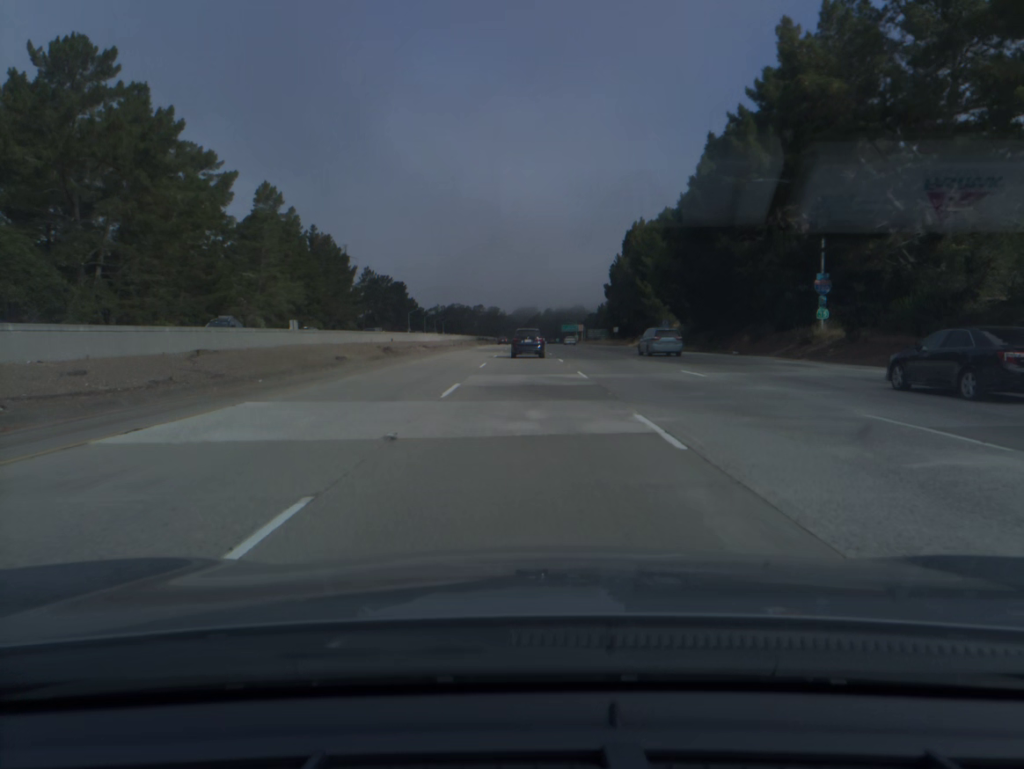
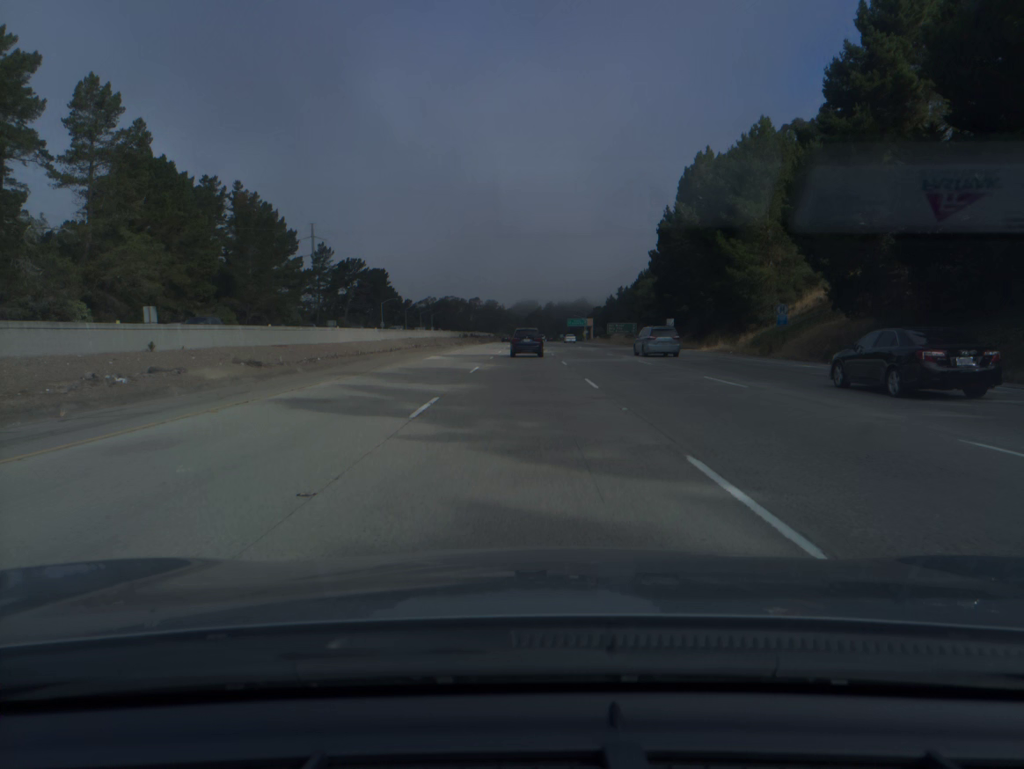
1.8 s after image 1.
(0.0, +48.2) m; 0°
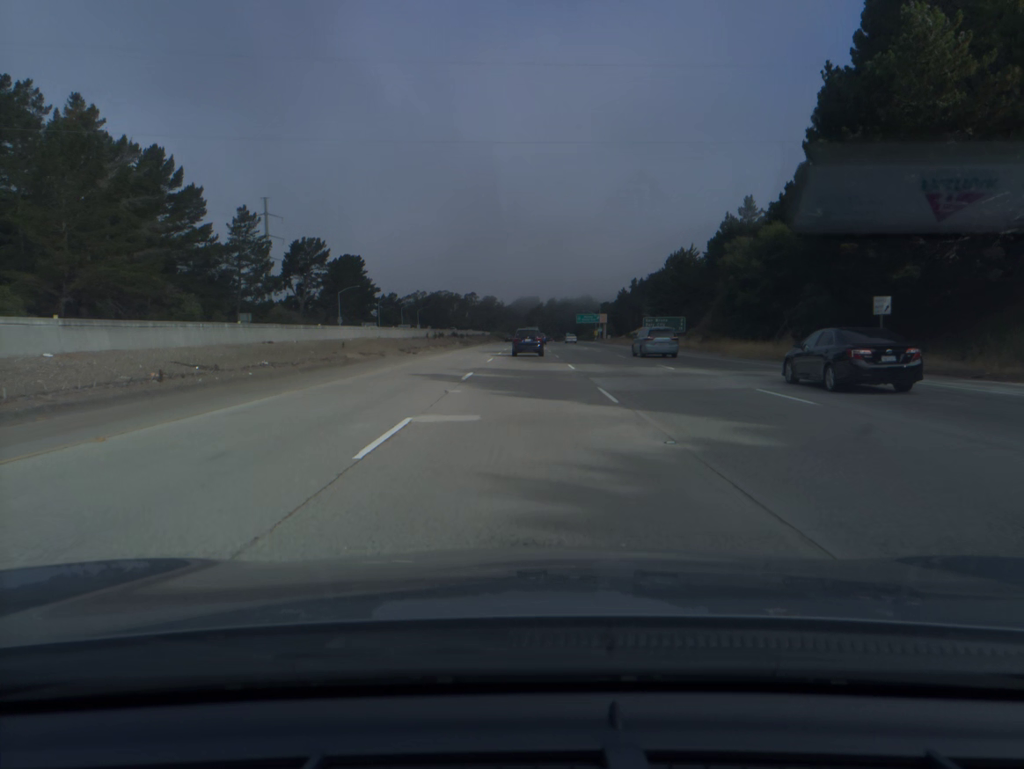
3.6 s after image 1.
(0.0, +47.8) m; 0°
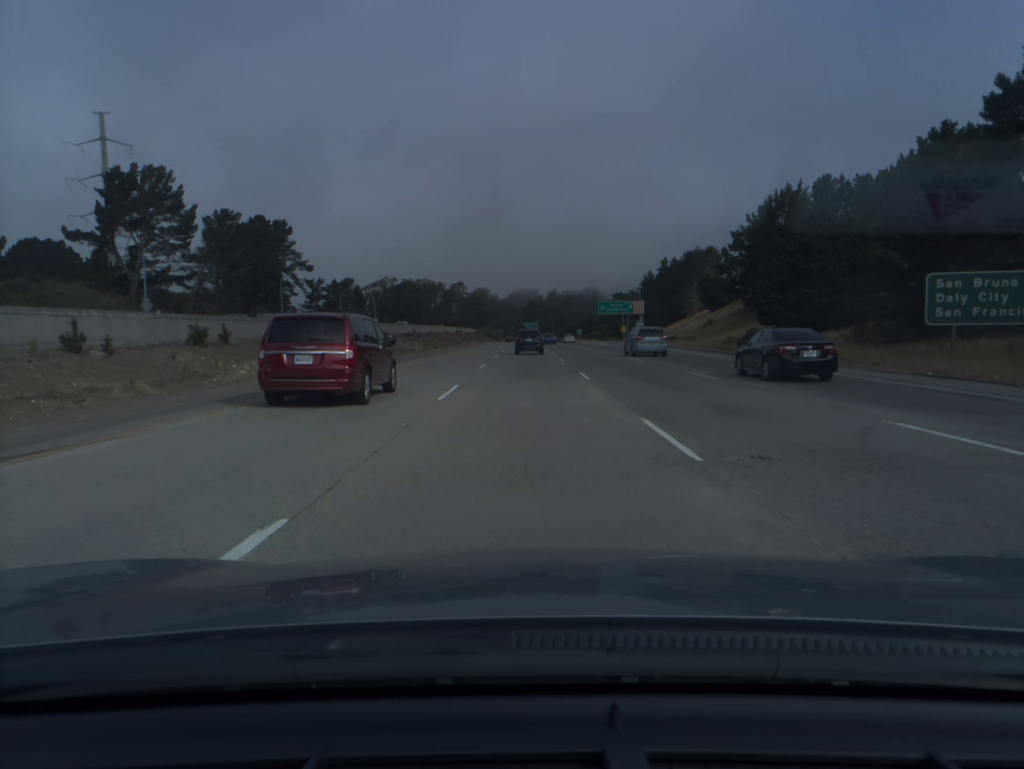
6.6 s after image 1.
(+0.1, +80.0) m; 0°
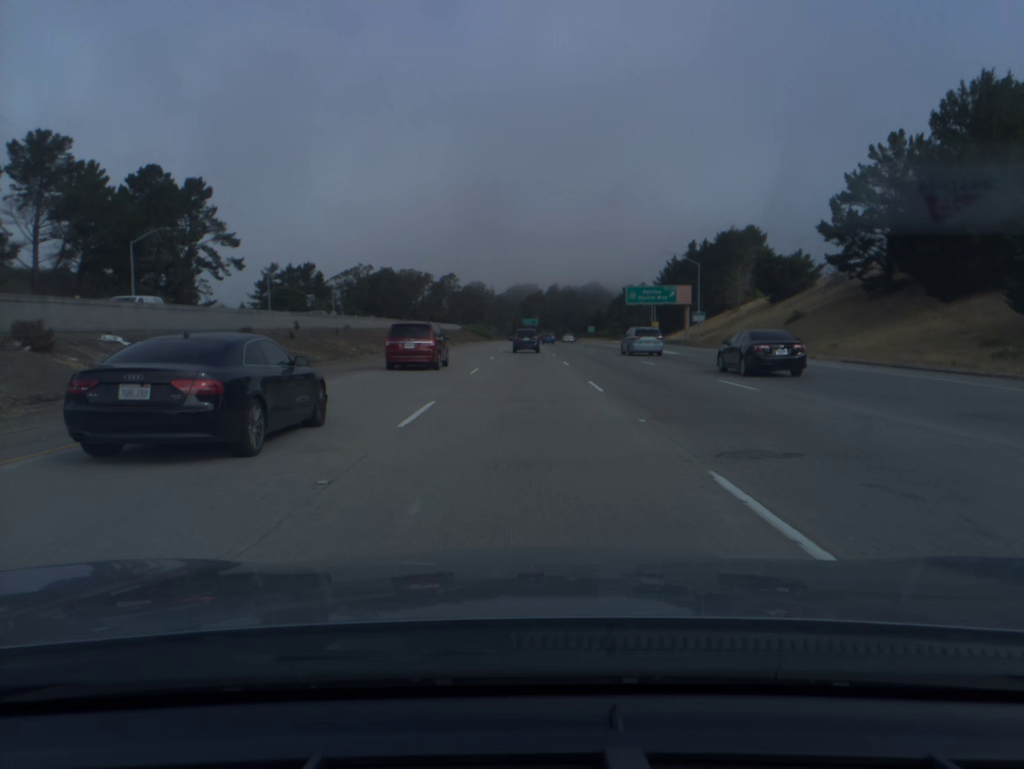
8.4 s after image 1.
(+0.1, +48.7) m; 0°
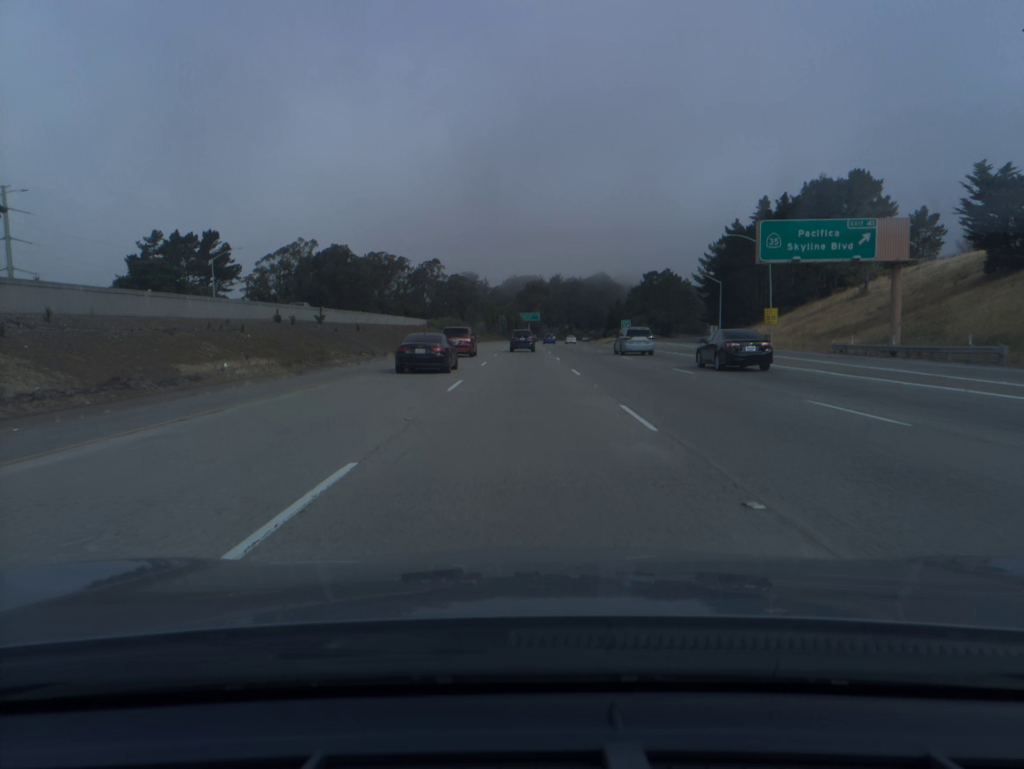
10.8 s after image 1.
(0.0, +65.9) m; 0°
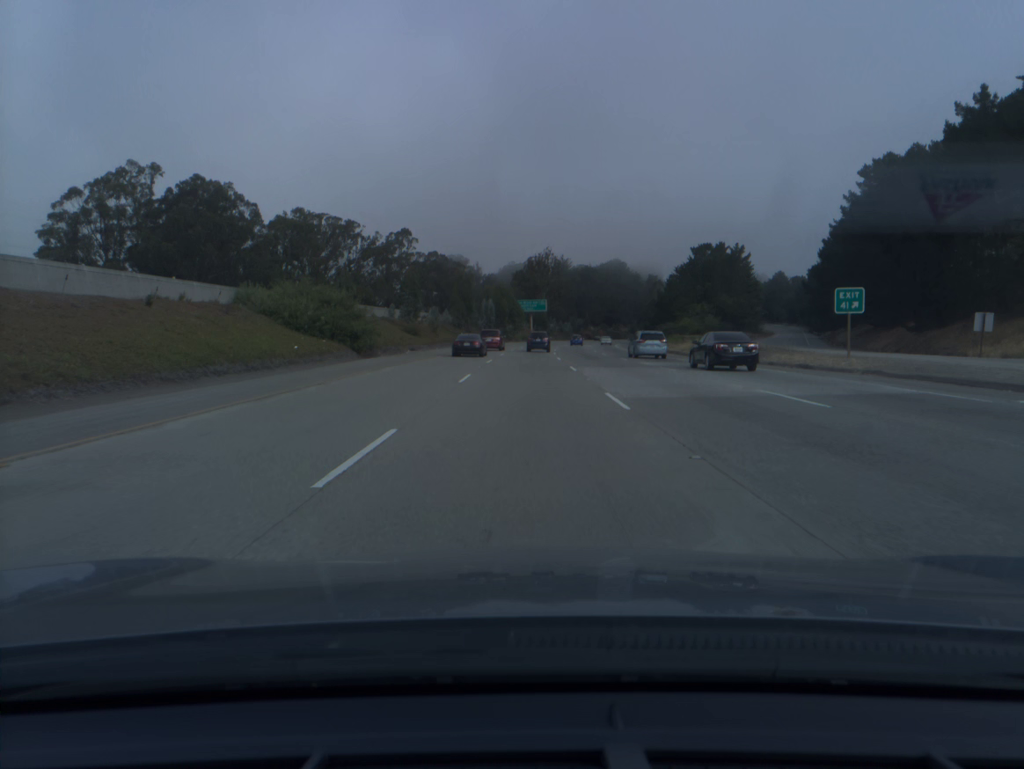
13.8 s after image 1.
(-0.1, +84.6) m; 0°
